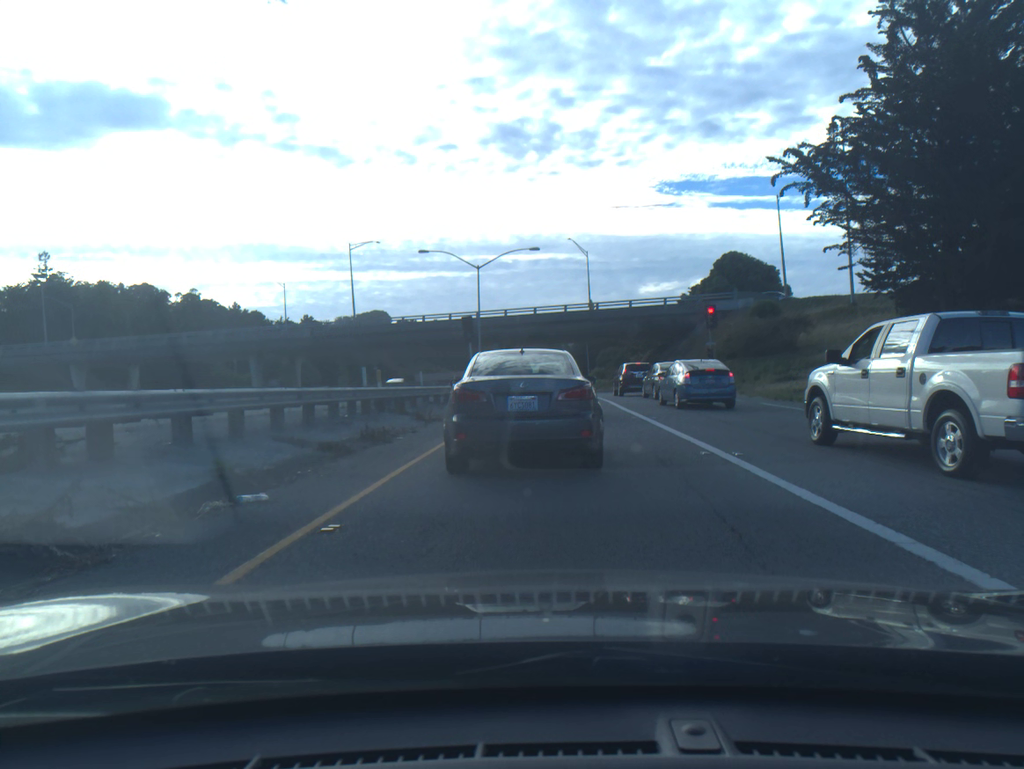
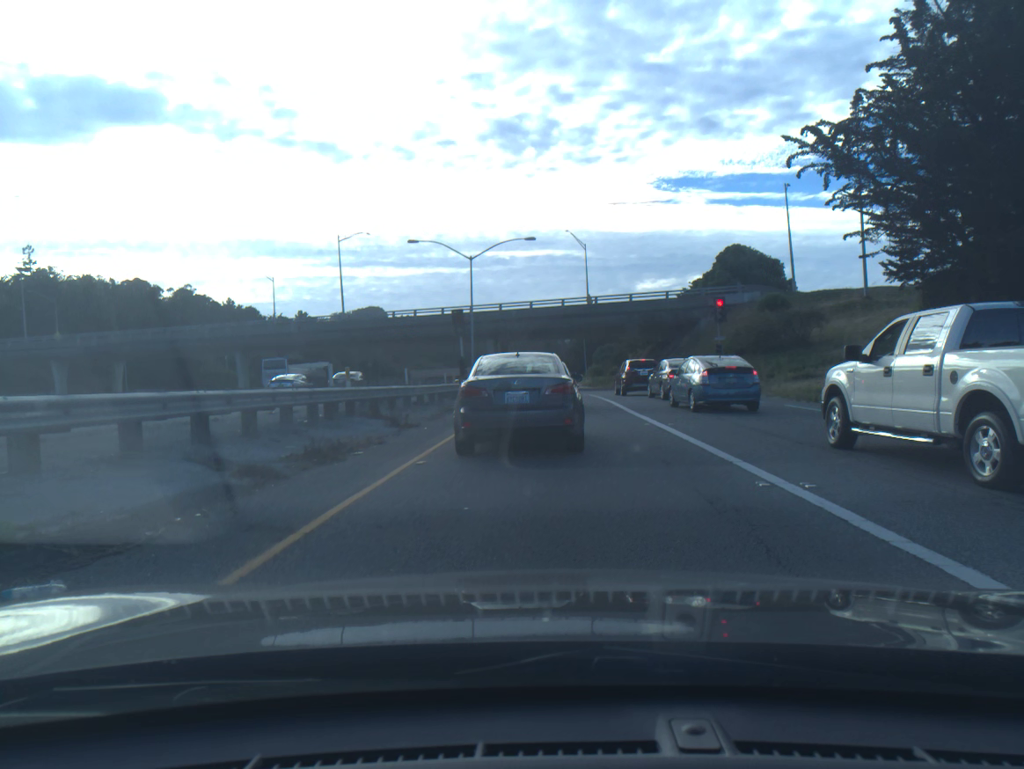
(0.0, +3.0) m; +1°
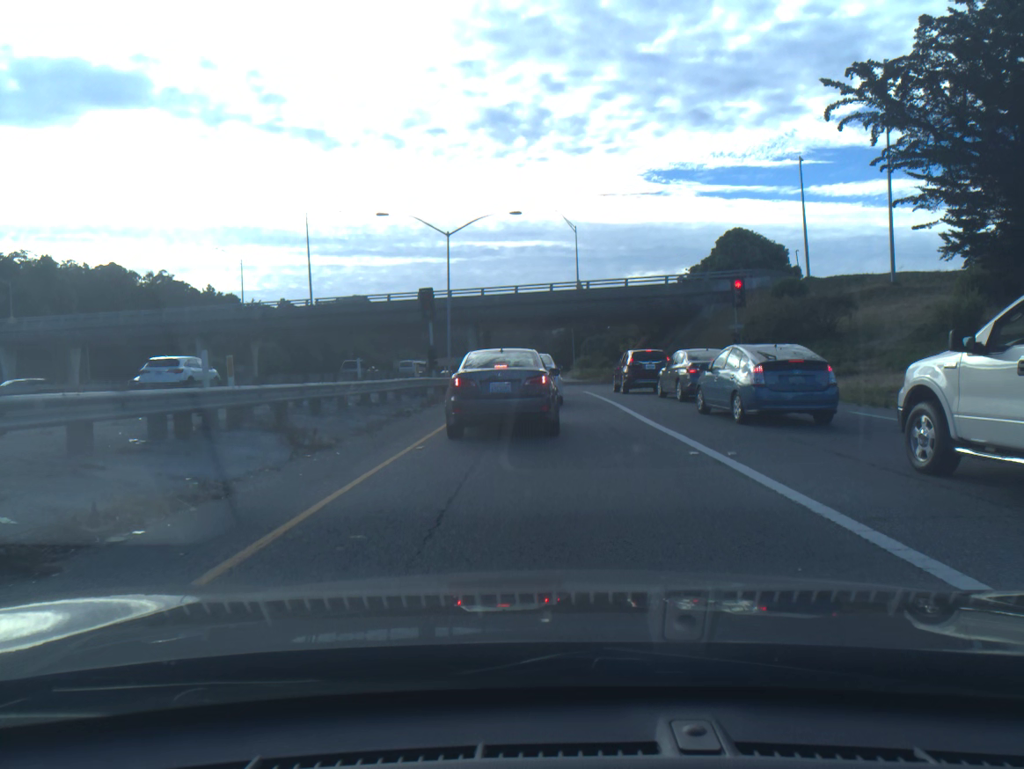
(0.0, +6.1) m; +1°
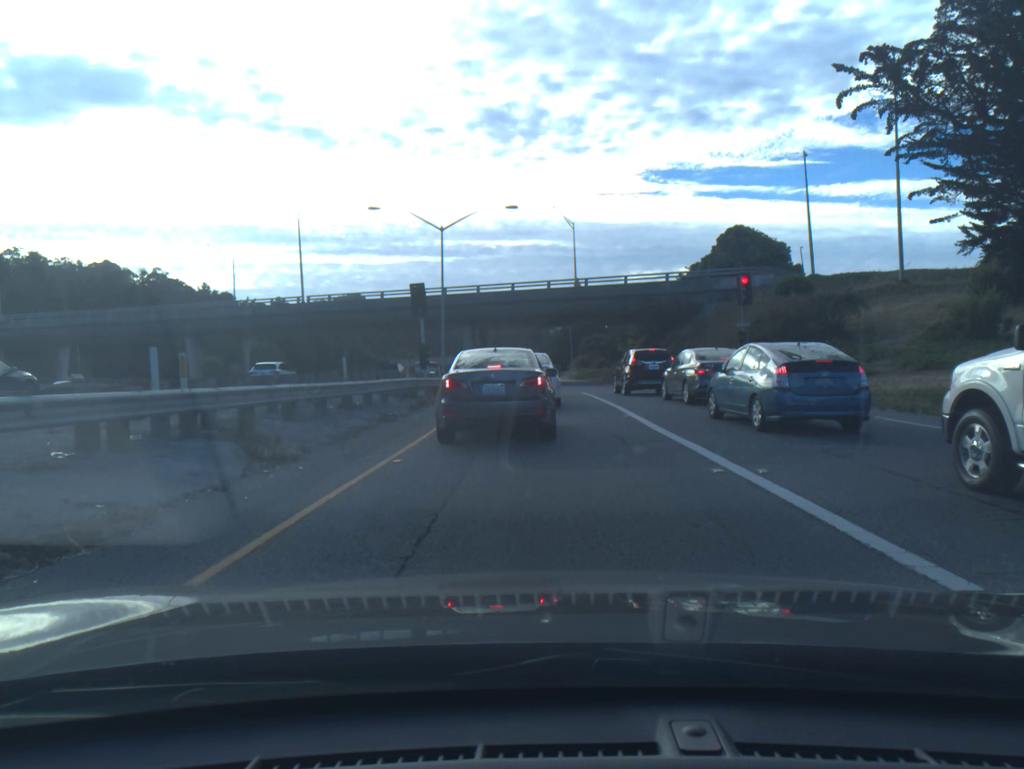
(0.0, +1.5) m; 0°
